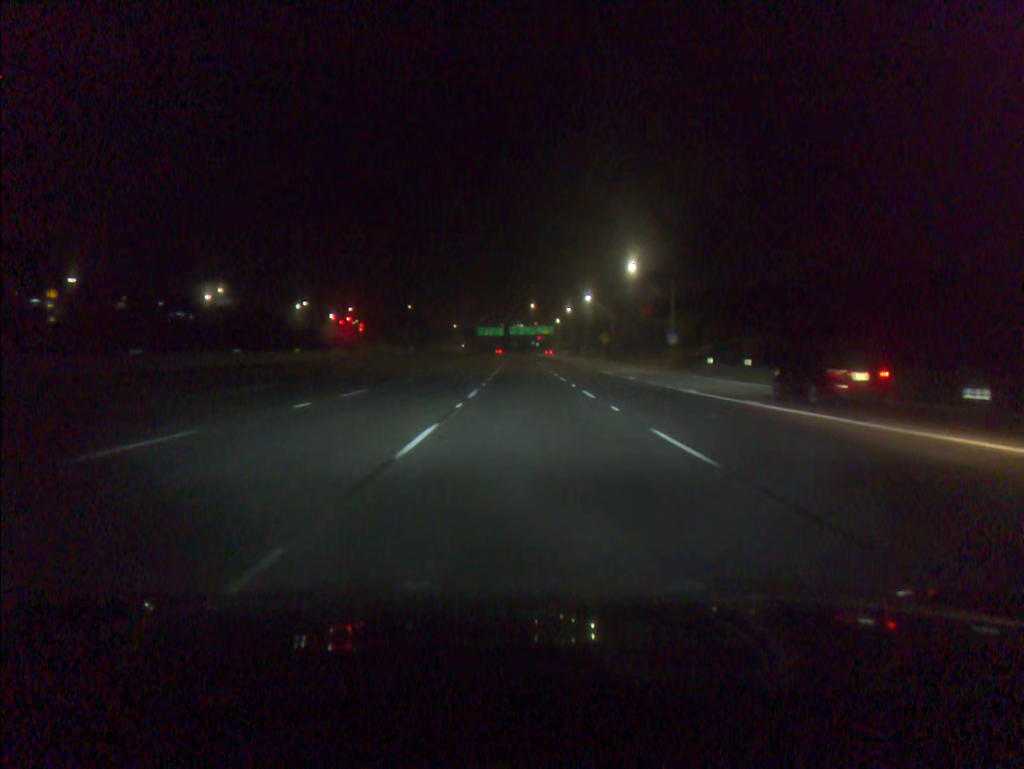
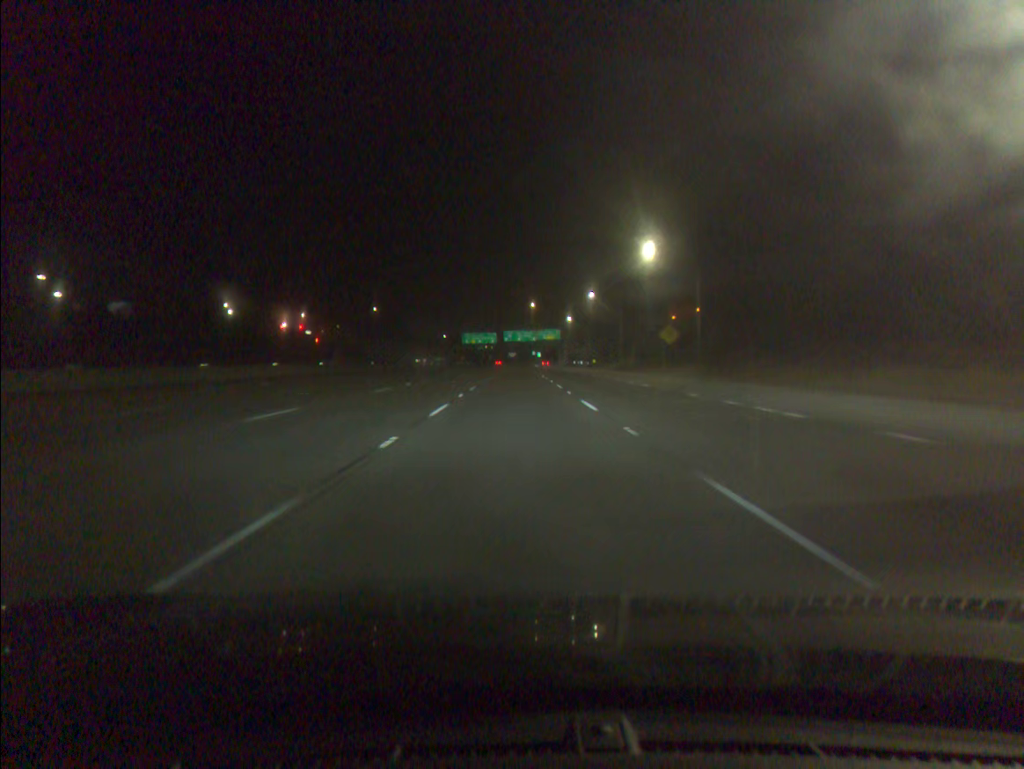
(+0.4, +63.0) m; 0°
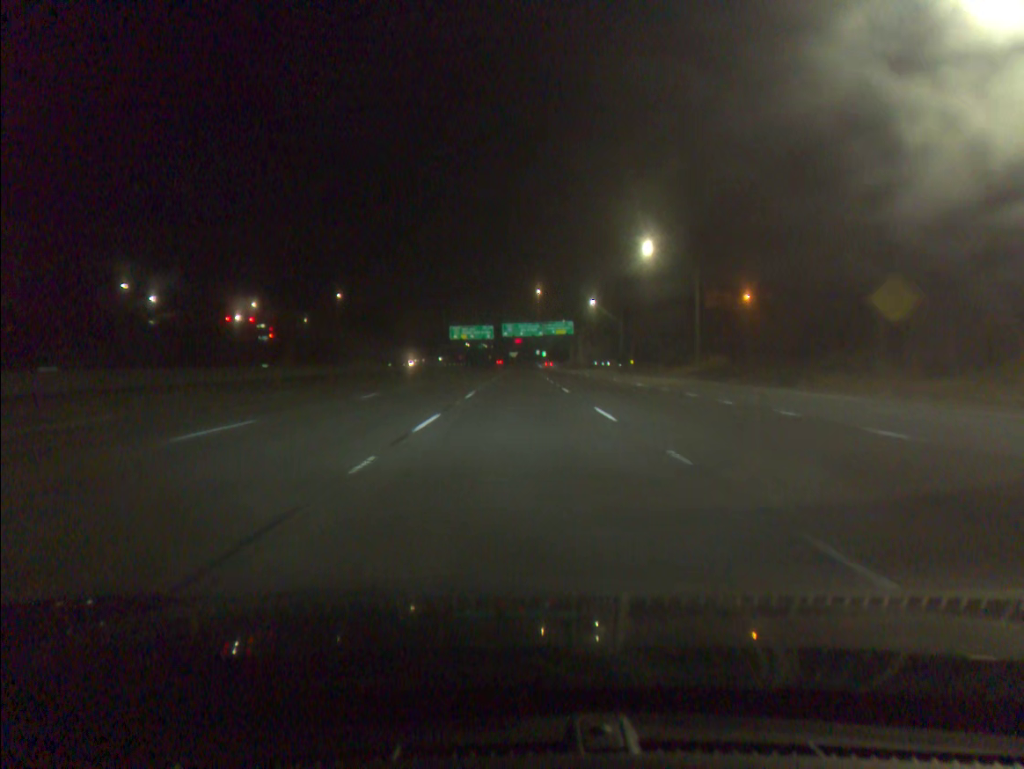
(-0.2, +46.8) m; 0°
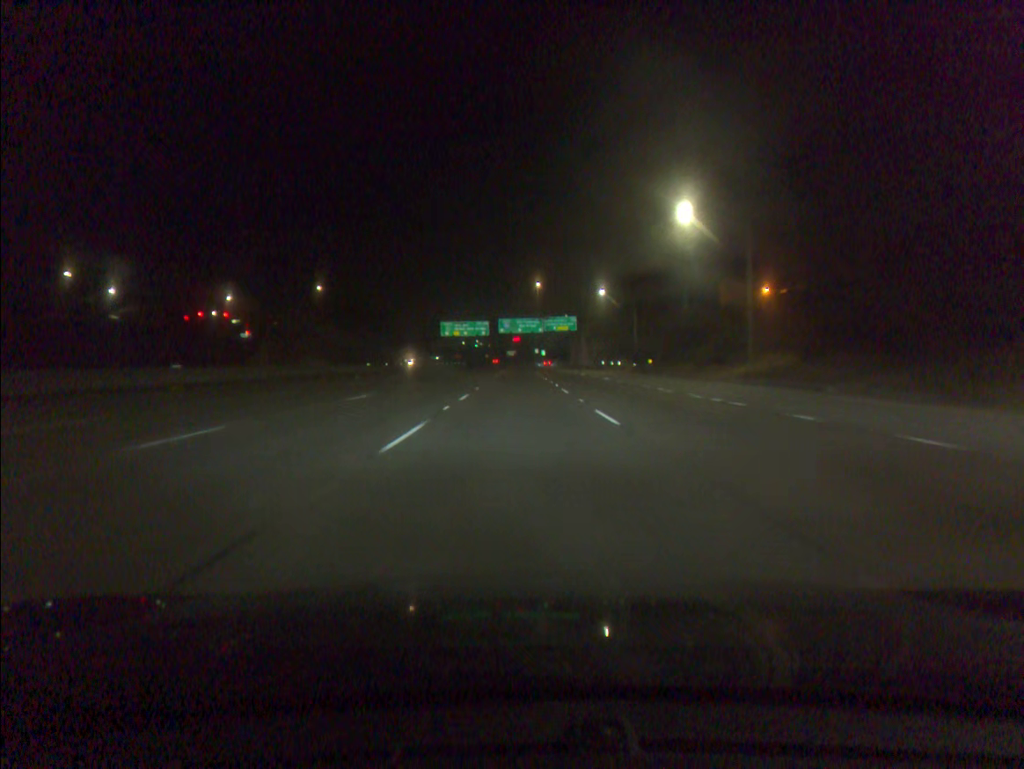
(0.0, +15.5) m; 0°
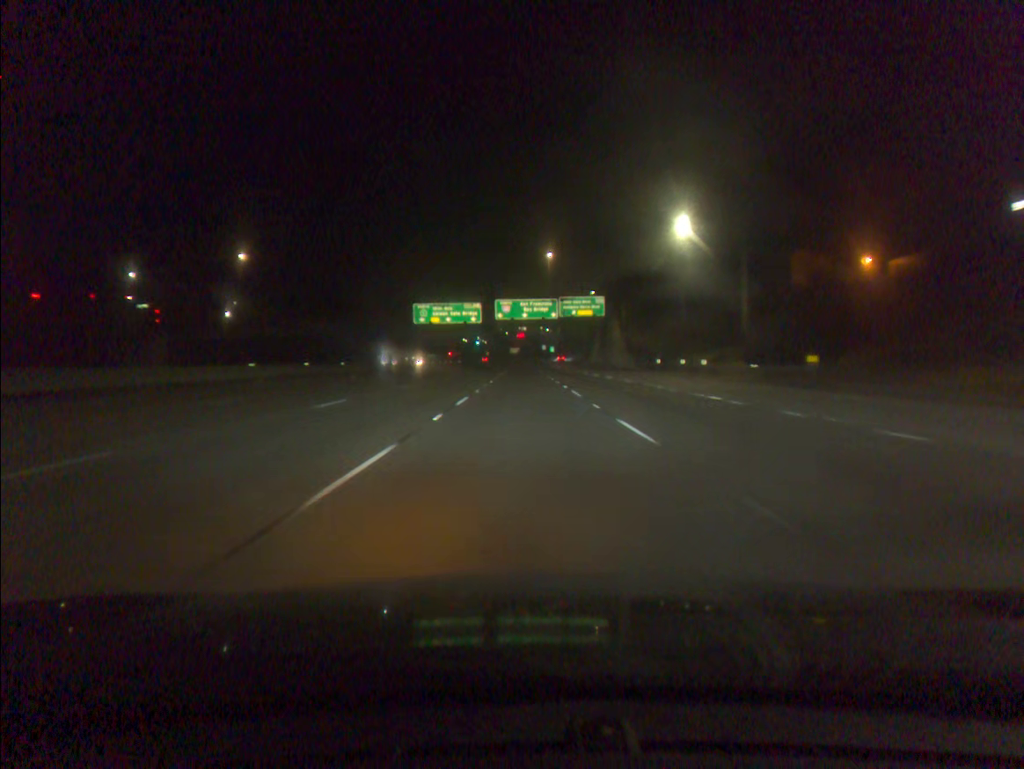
(0.0, +46.7) m; 0°
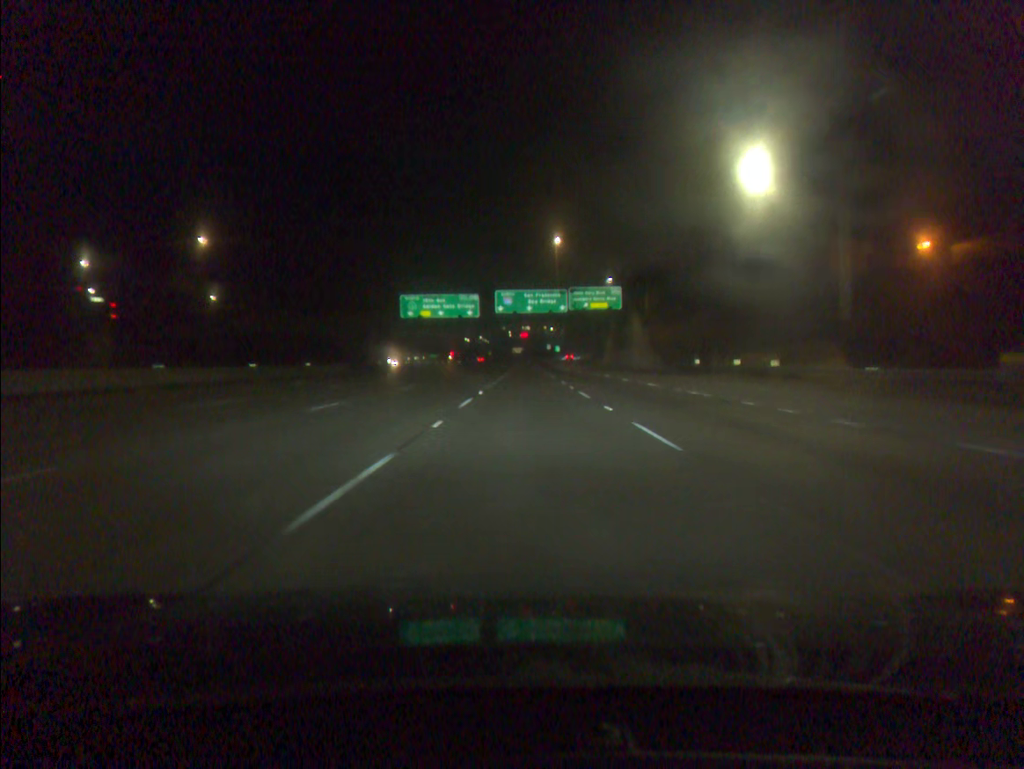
(0.0, +15.6) m; 0°
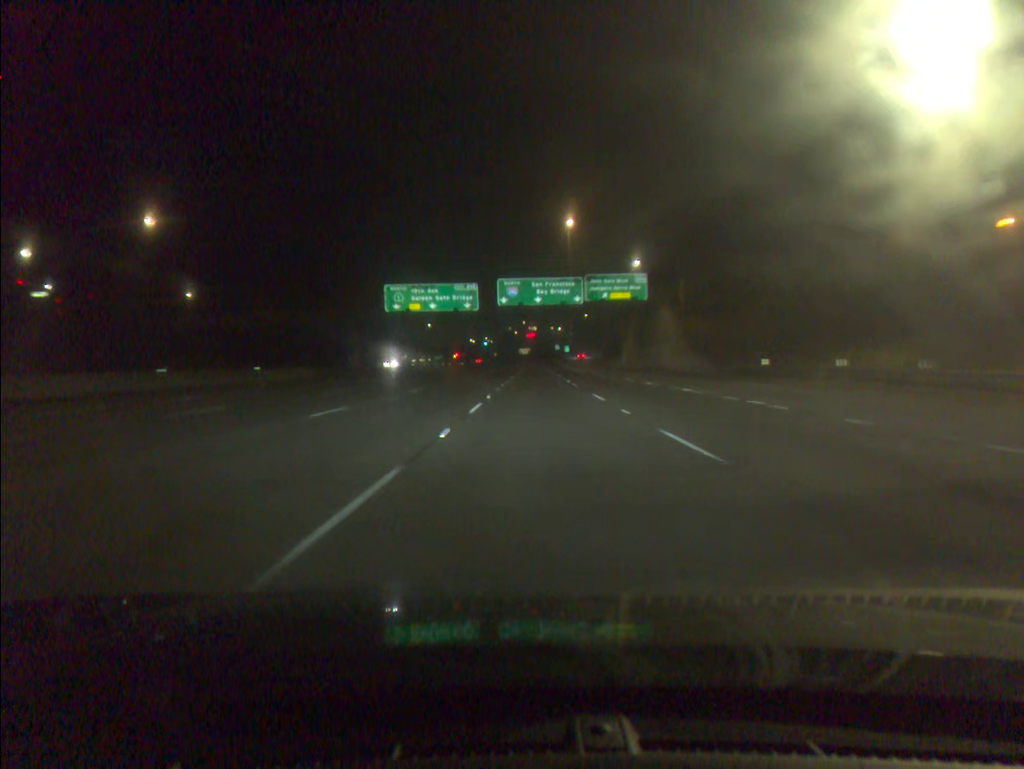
(0.0, +15.7) m; 0°
